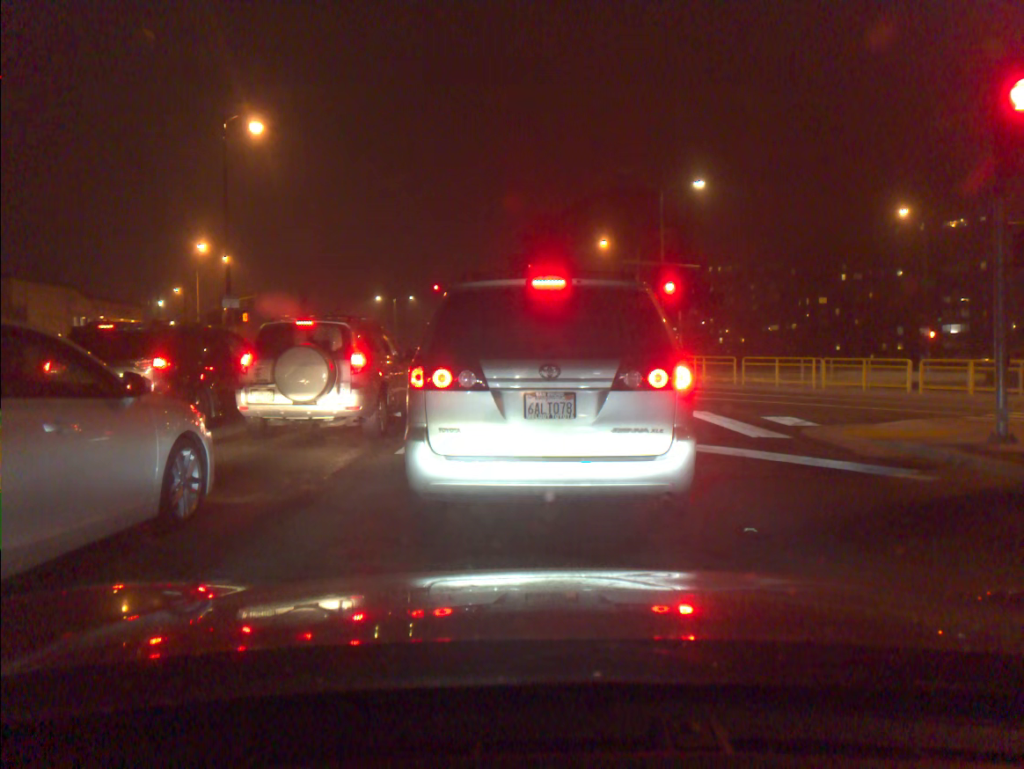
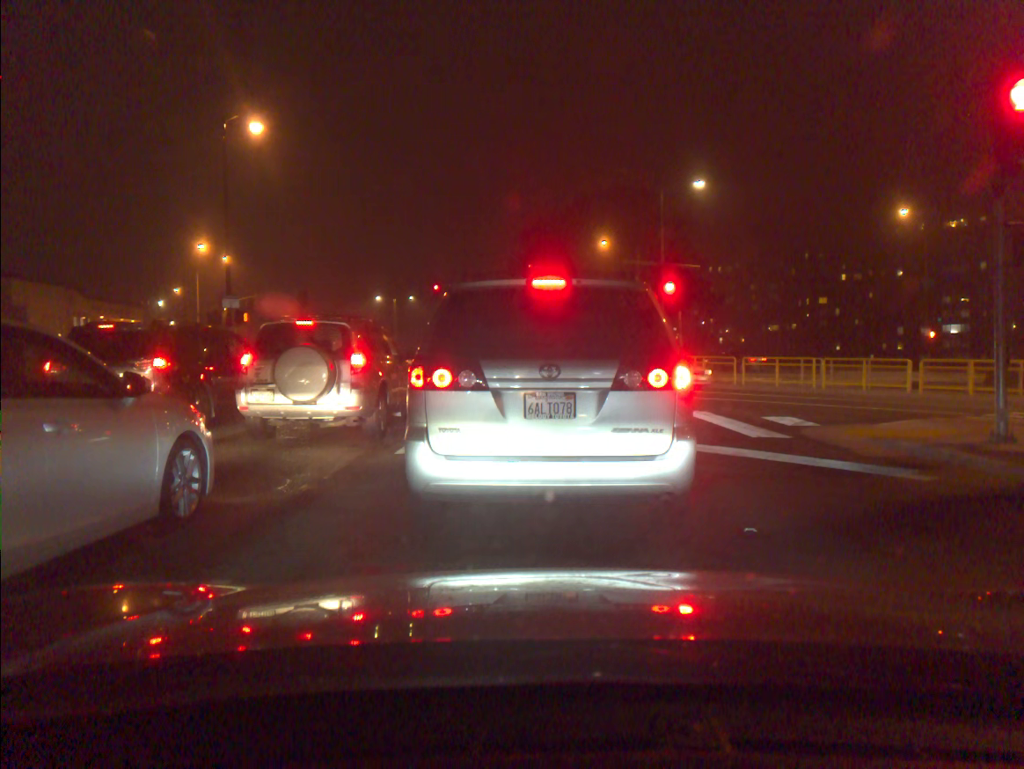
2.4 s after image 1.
(0.0, 0.0) m; 0°
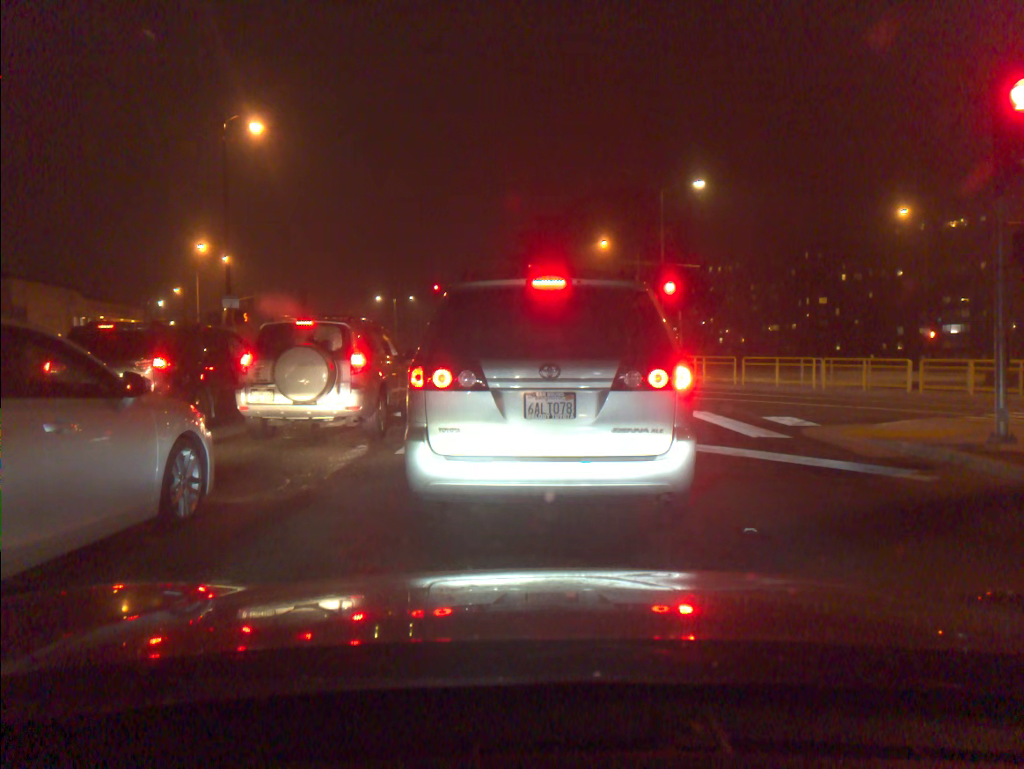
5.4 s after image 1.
(0.0, 0.0) m; 0°
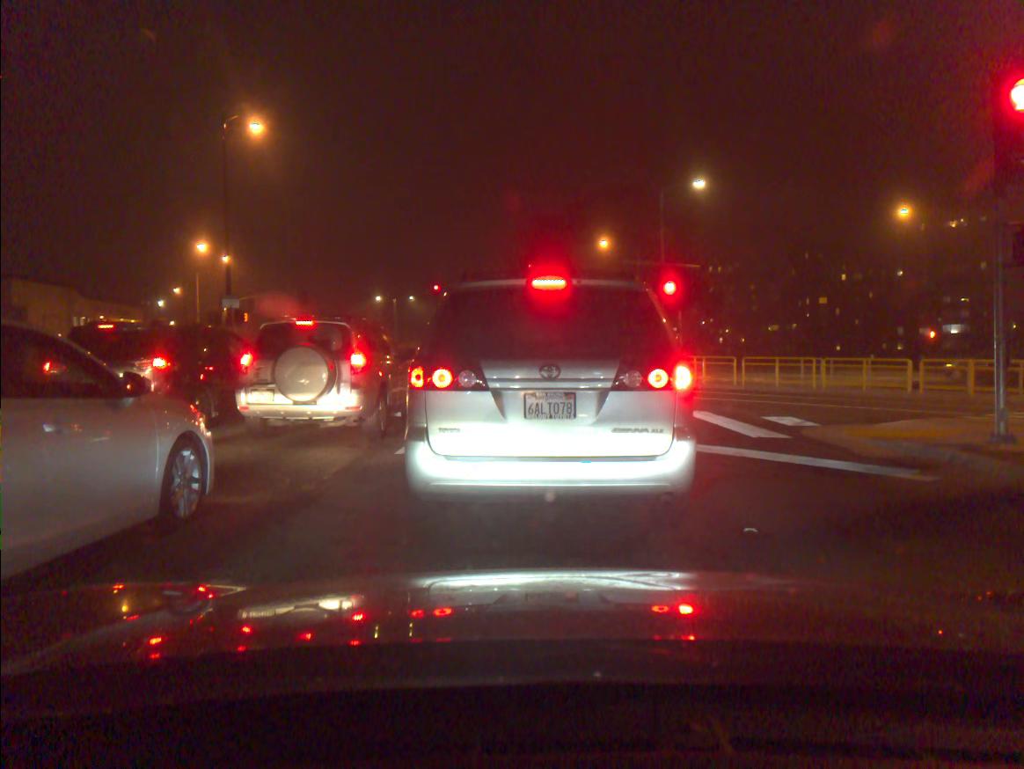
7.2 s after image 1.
(0.0, 0.0) m; 0°
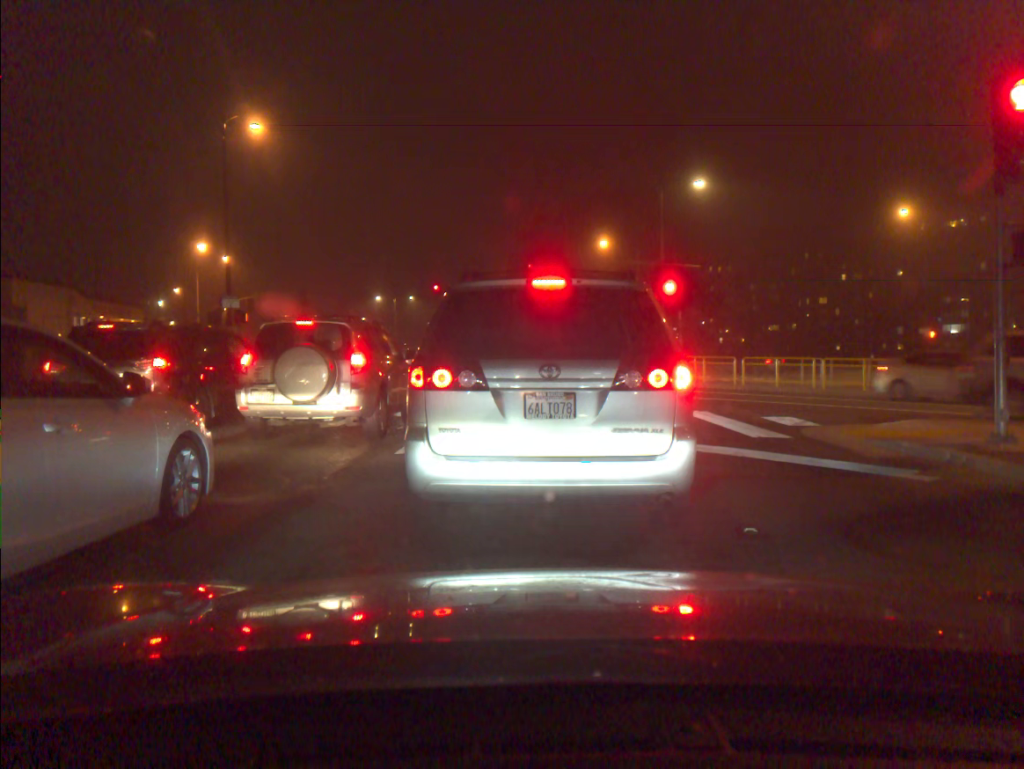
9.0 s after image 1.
(0.0, 0.0) m; 0°
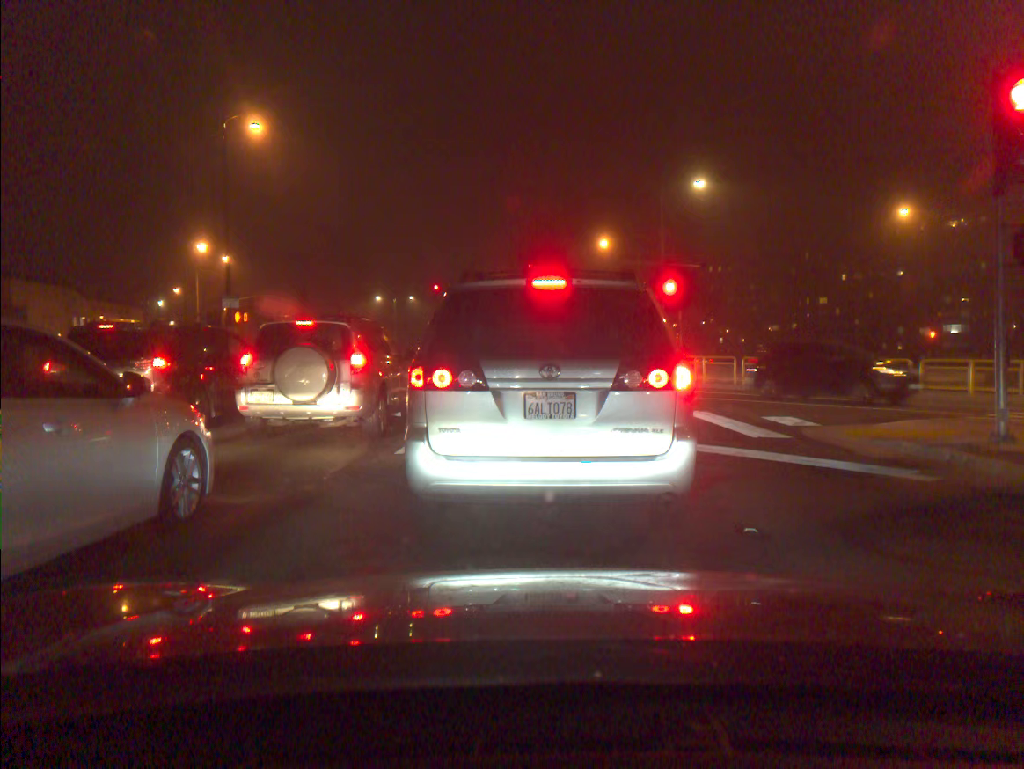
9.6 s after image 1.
(0.0, 0.0) m; 0°
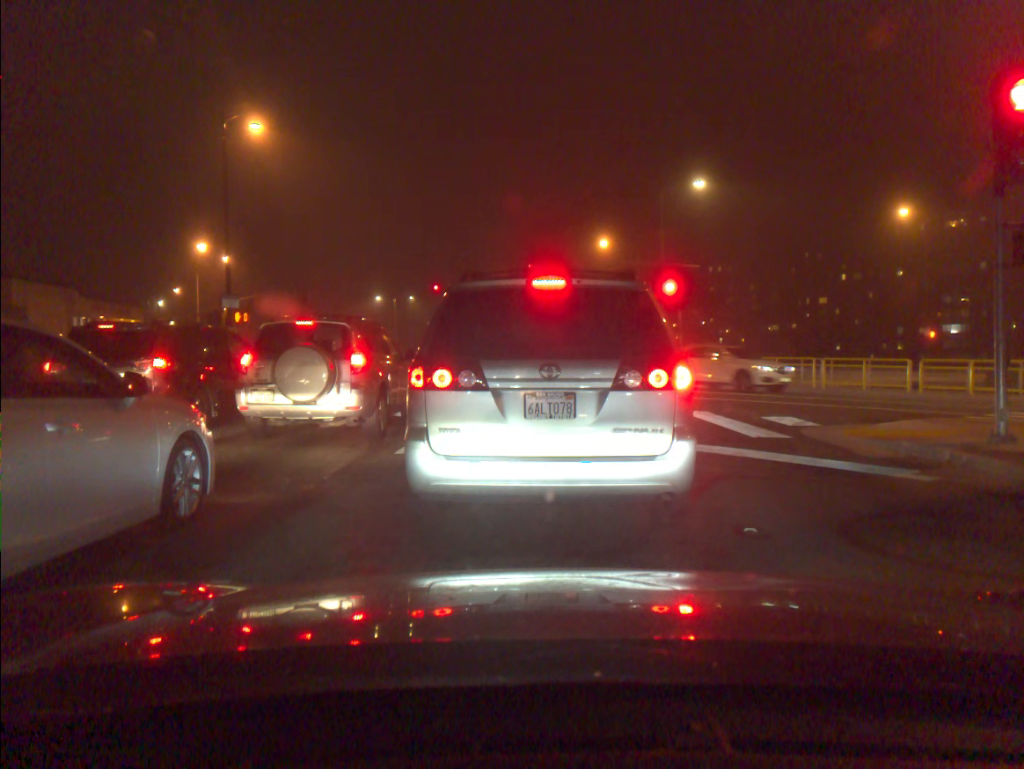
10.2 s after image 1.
(0.0, 0.0) m; 0°
